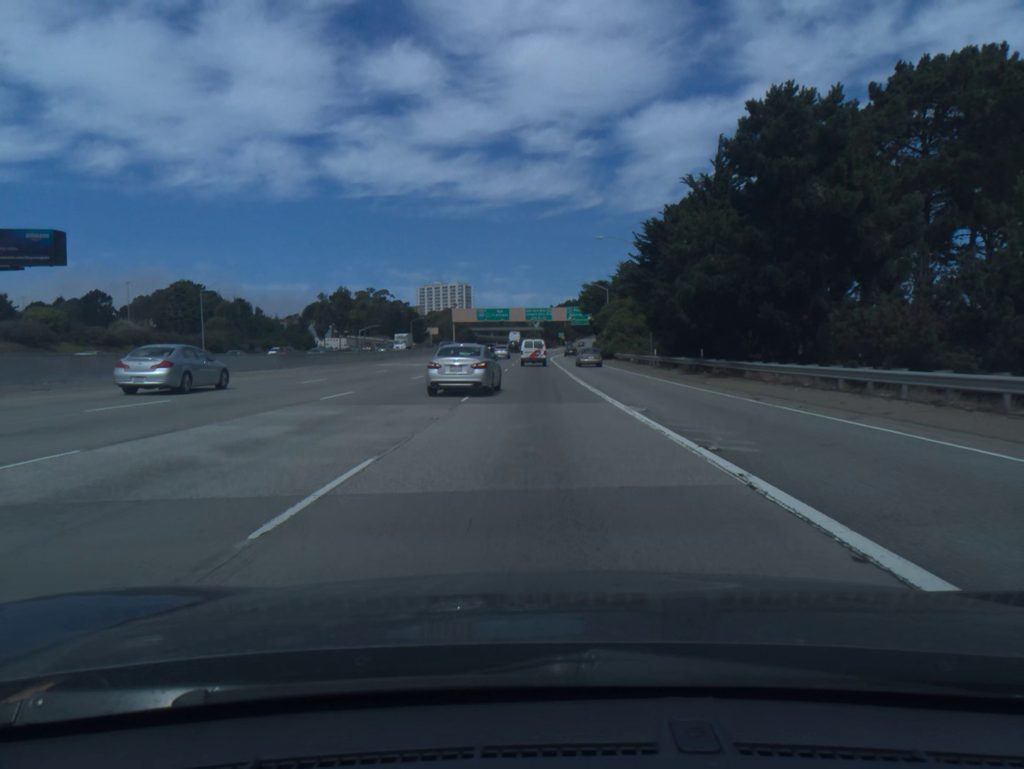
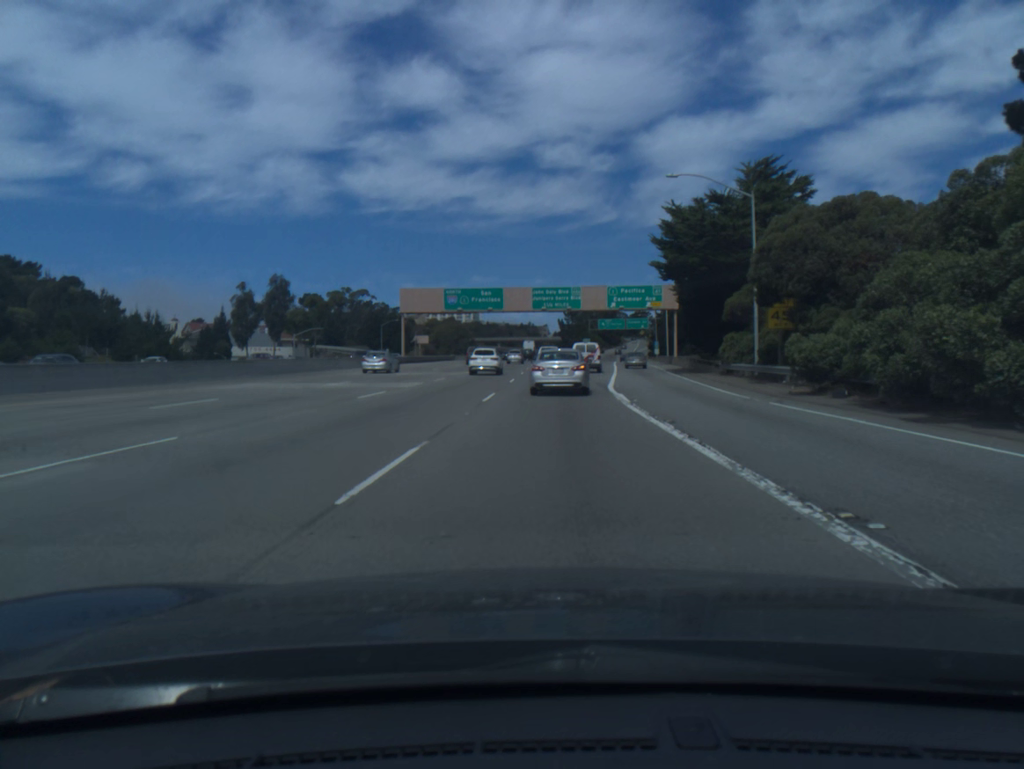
(-0.7, +71.5) m; -1°
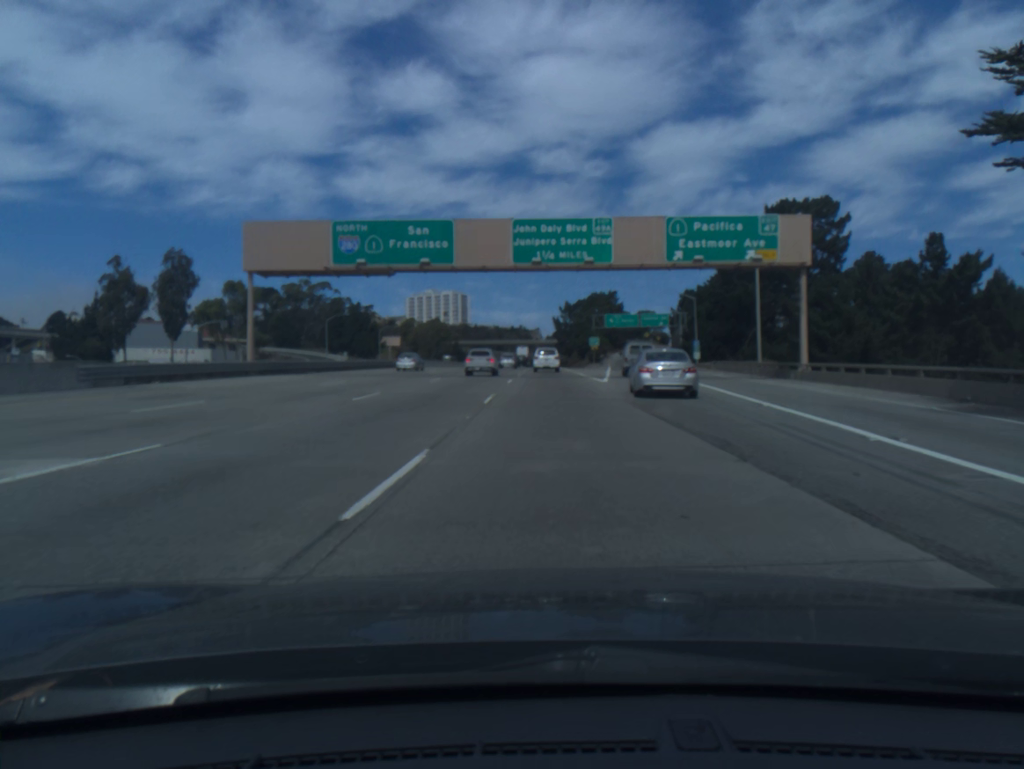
(+0.2, +44.5) m; +1°
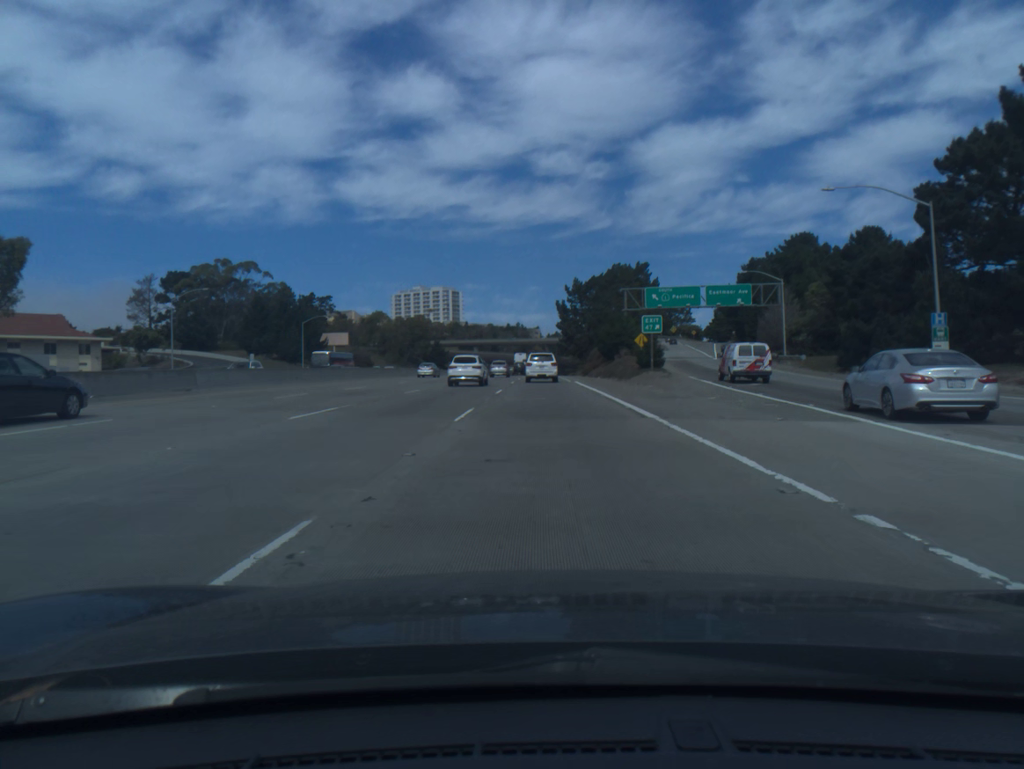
(+0.4, +62.8) m; 0°
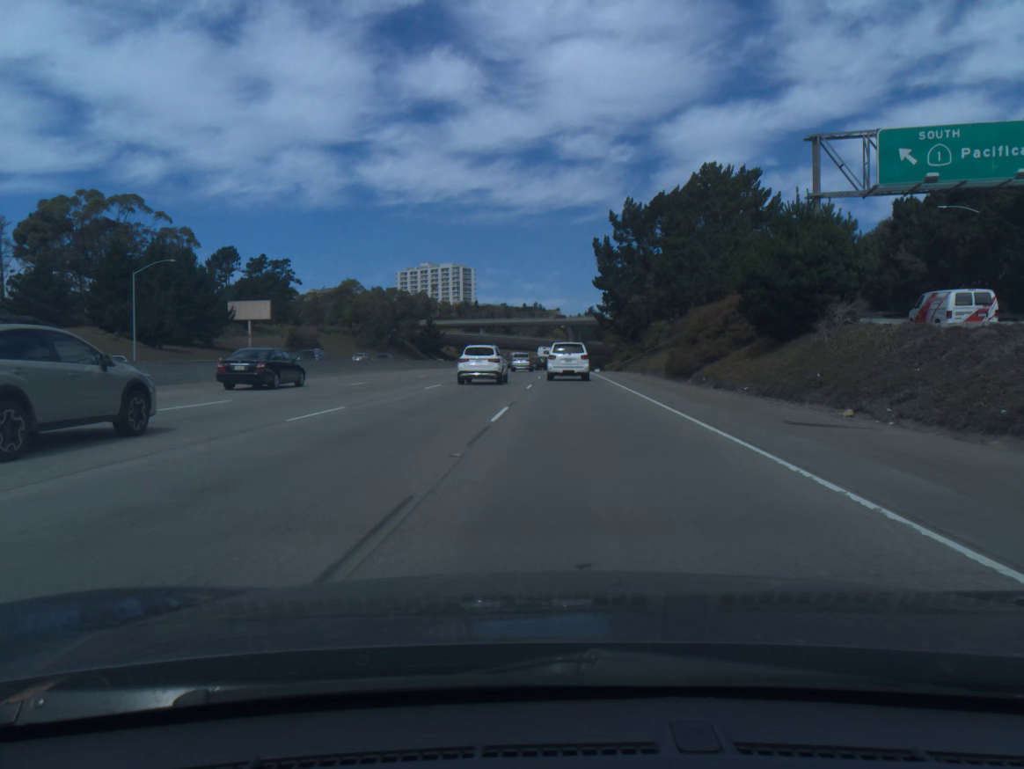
(-0.6, +63.2) m; -1°
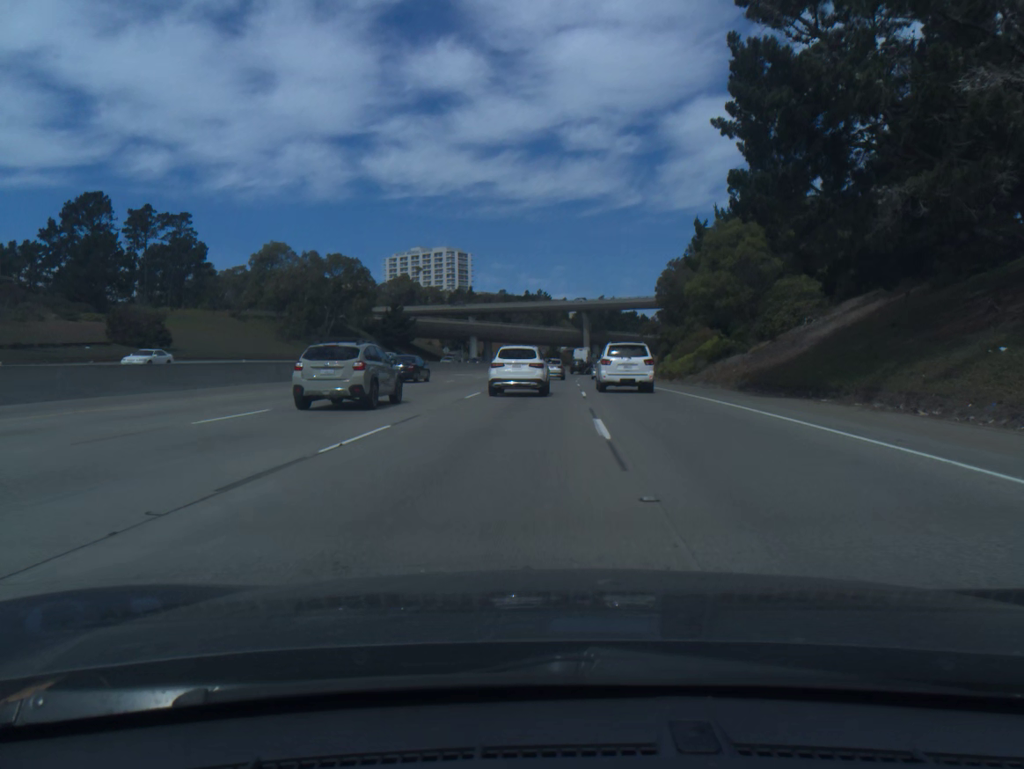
(-0.3, +61.3) m; 0°
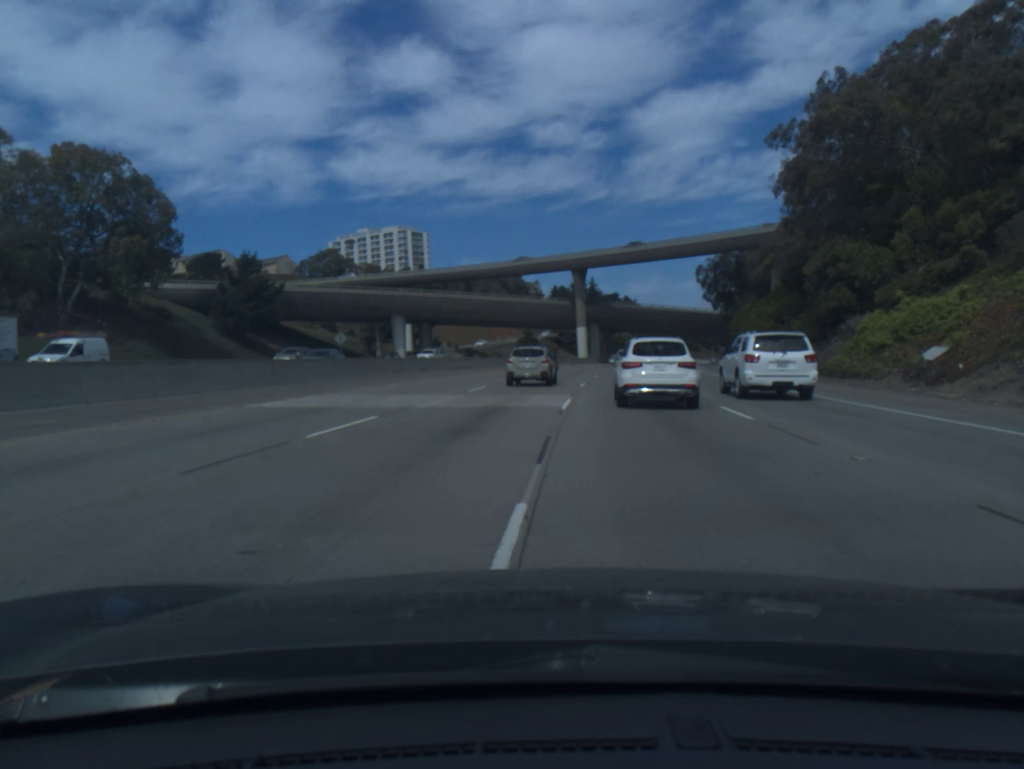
(+0.2, +75.1) m; +2°
